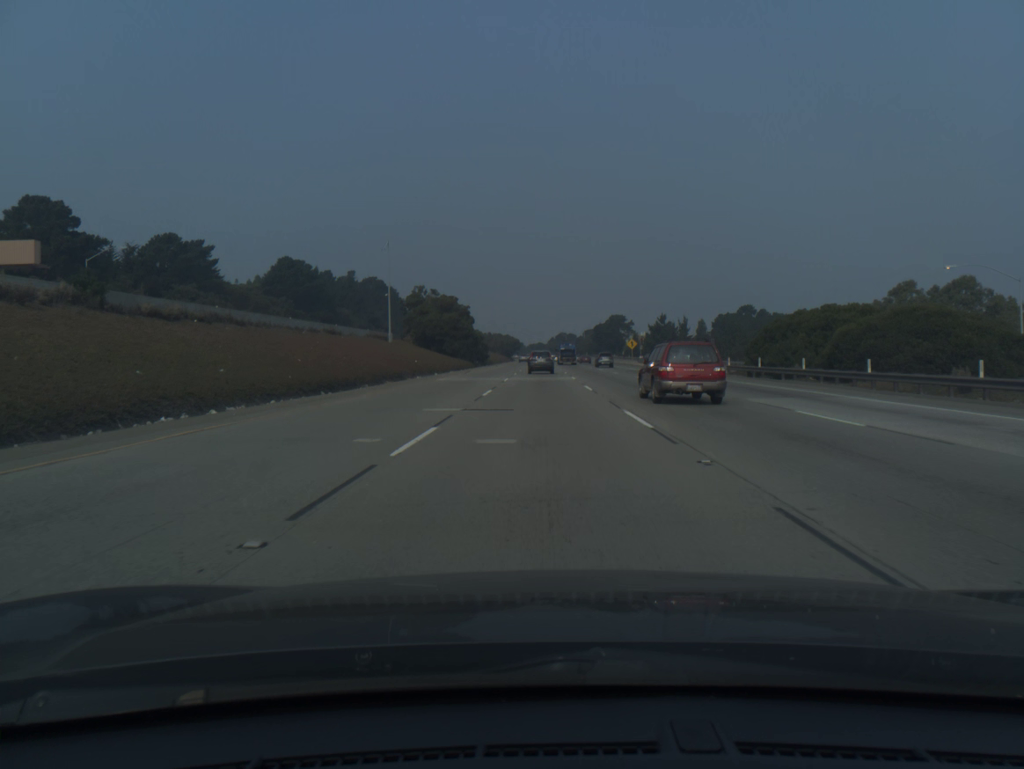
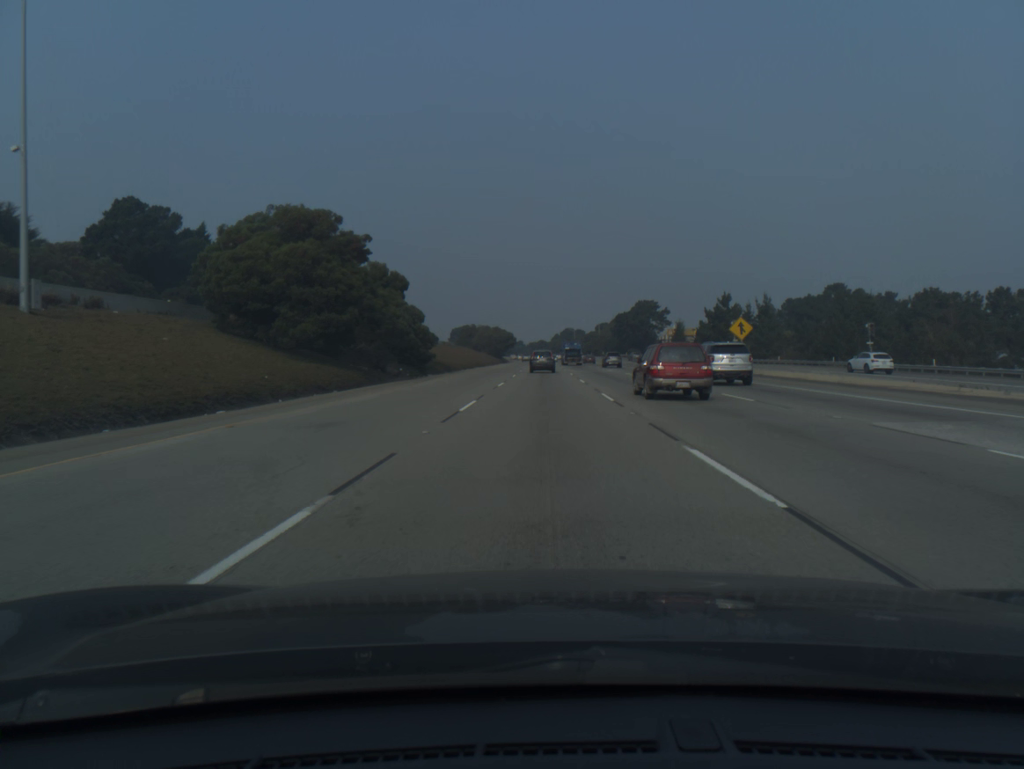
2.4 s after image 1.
(-0.1, +65.4) m; 0°
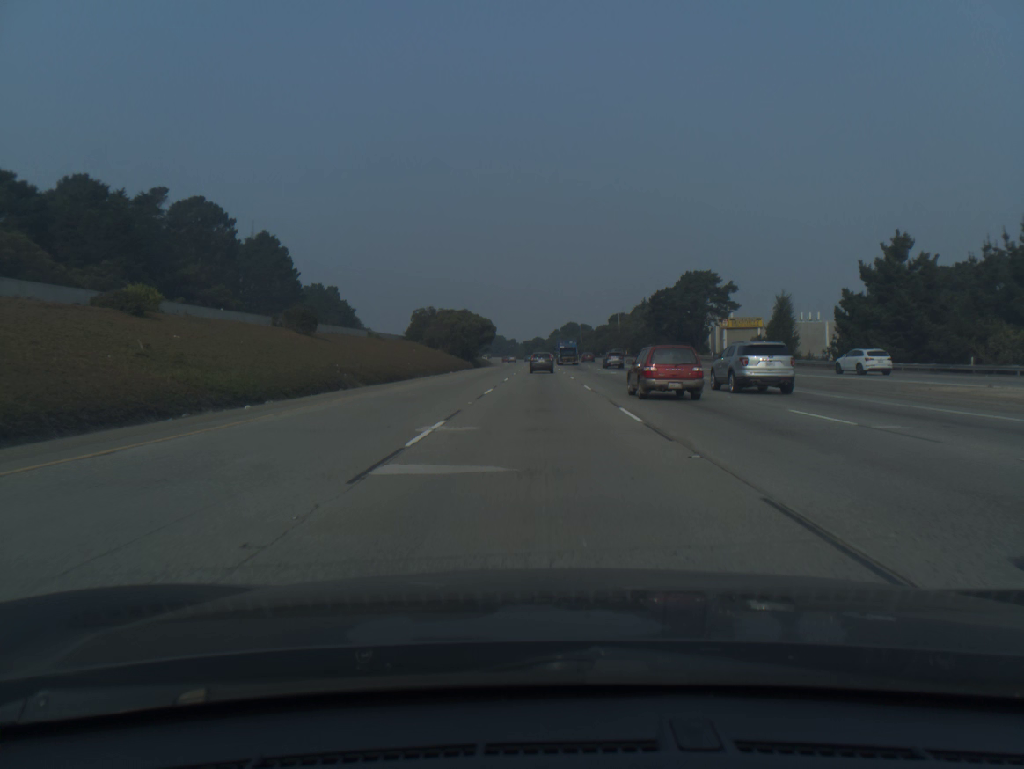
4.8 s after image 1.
(+0.1, +65.0) m; 0°
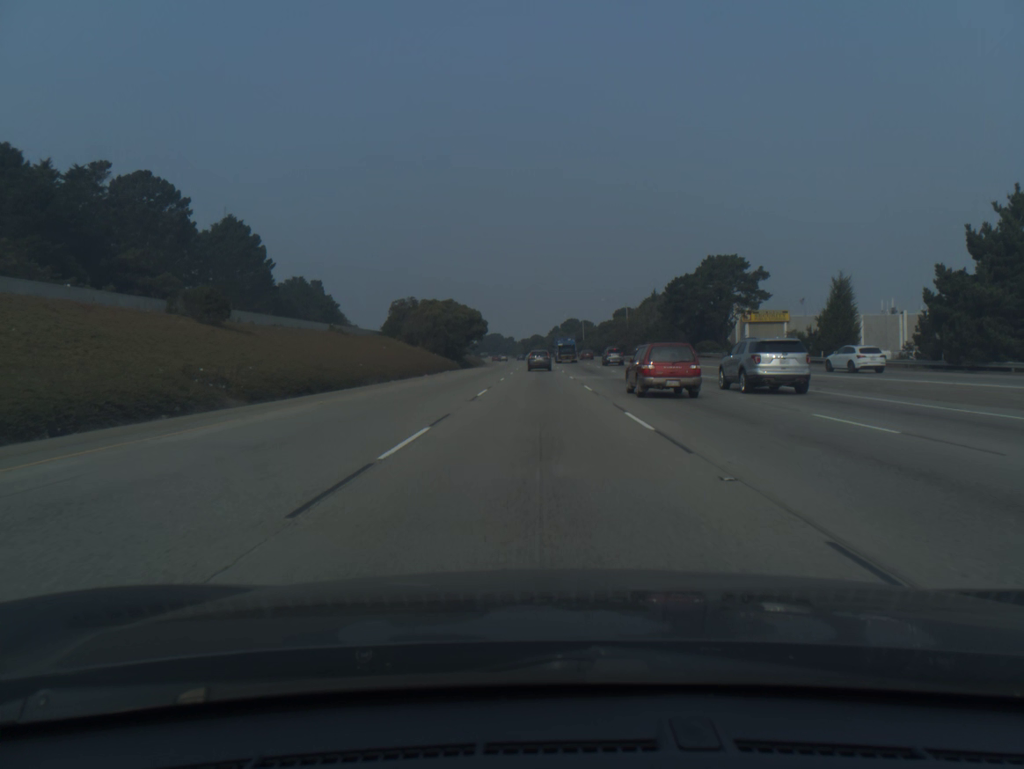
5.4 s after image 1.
(0.0, +16.4) m; 0°
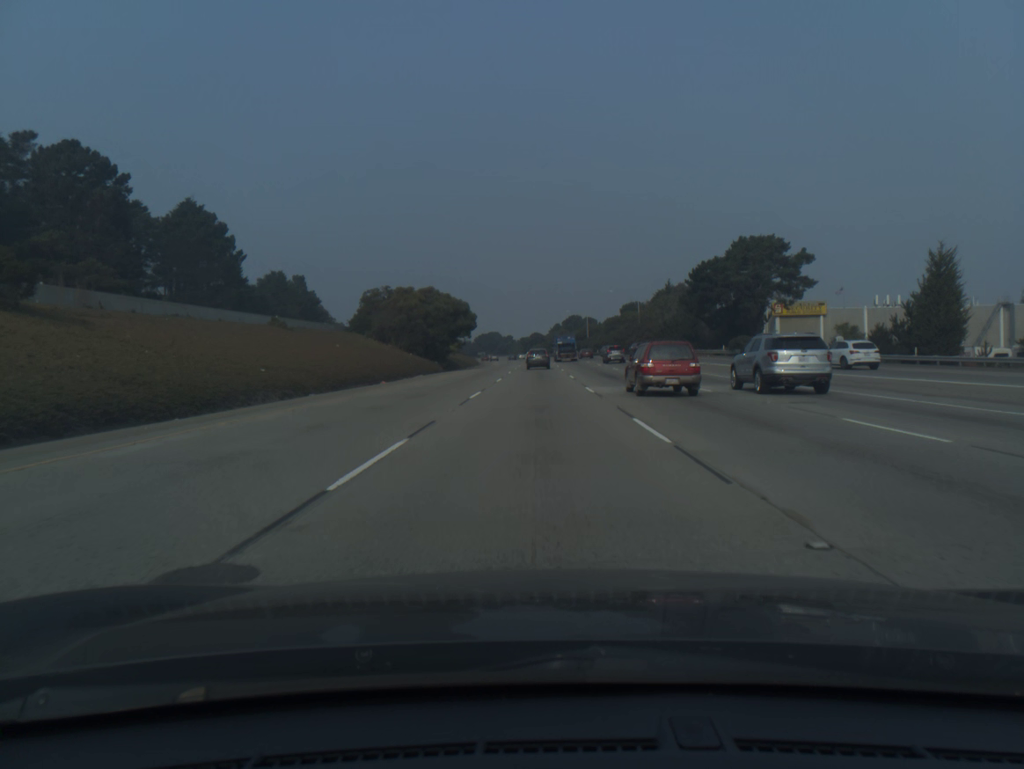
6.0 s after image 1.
(0.0, +16.5) m; 0°
